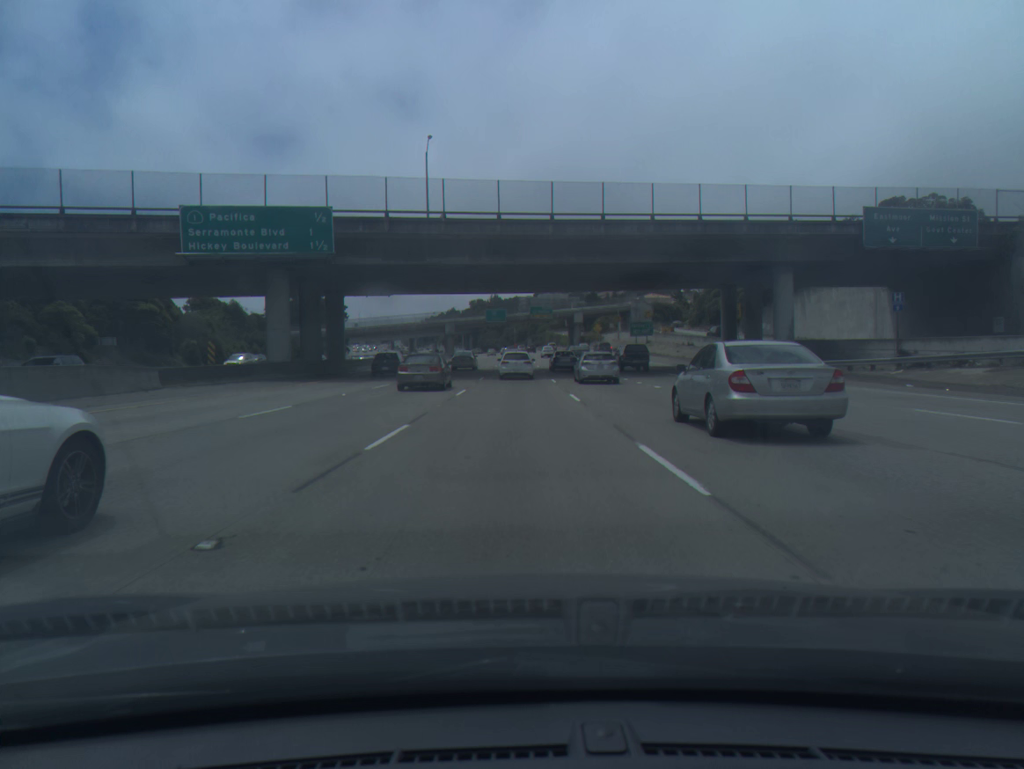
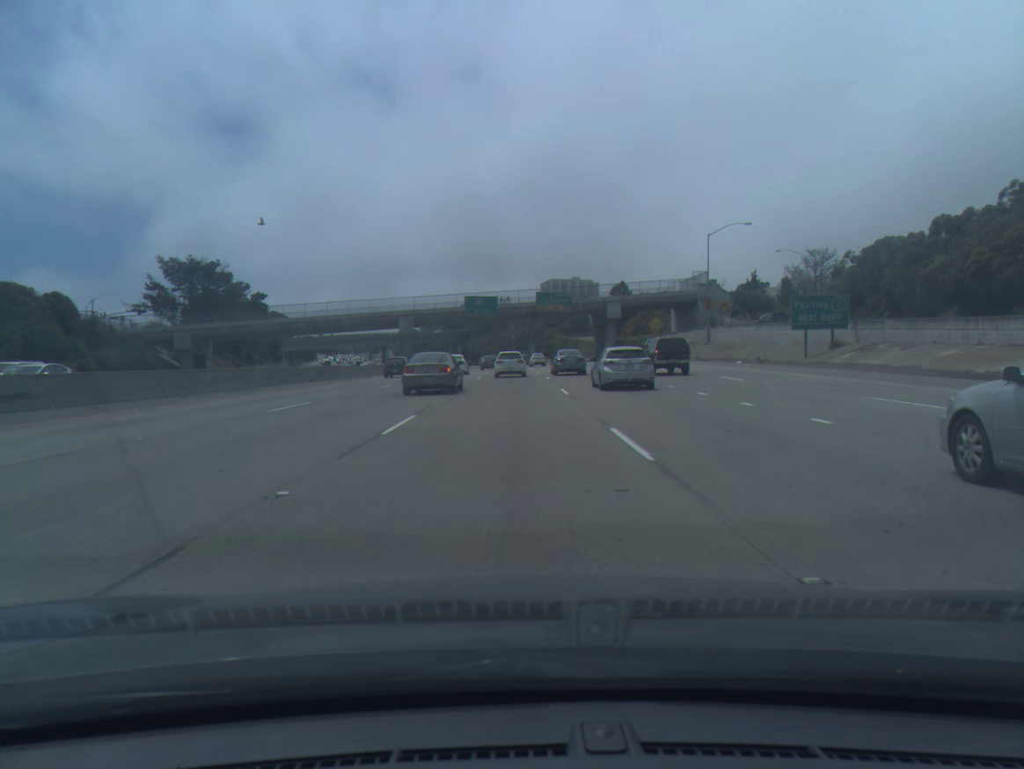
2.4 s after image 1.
(-0.3, +70.8) m; 0°
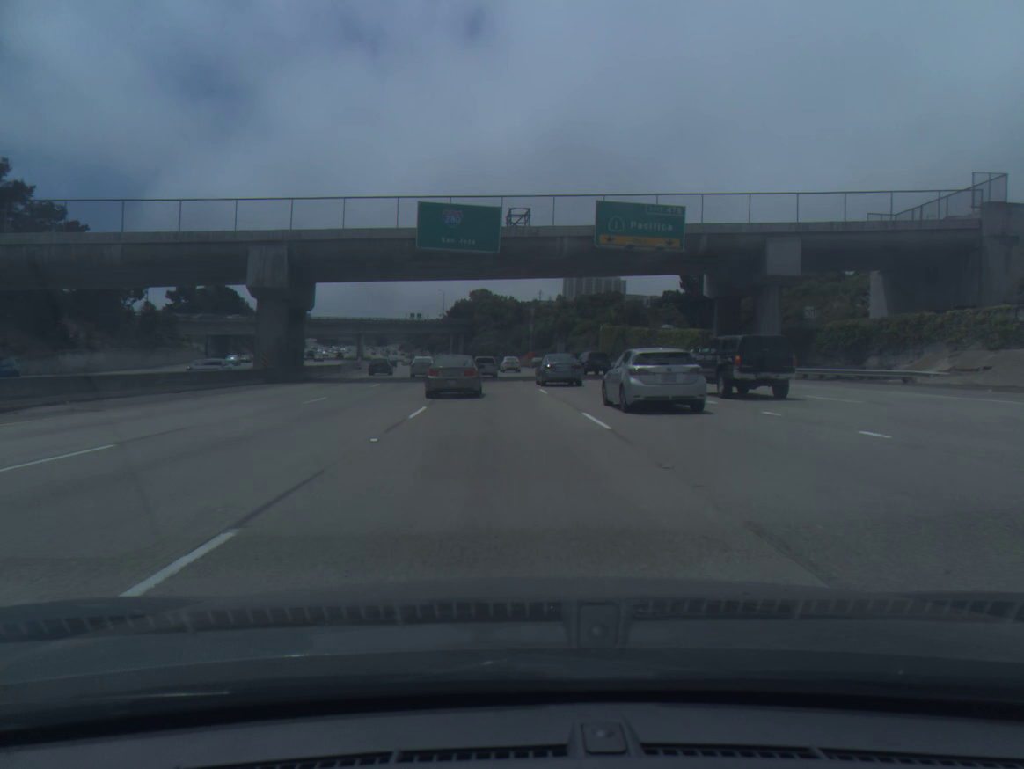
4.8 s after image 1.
(-0.6, +69.3) m; -1°
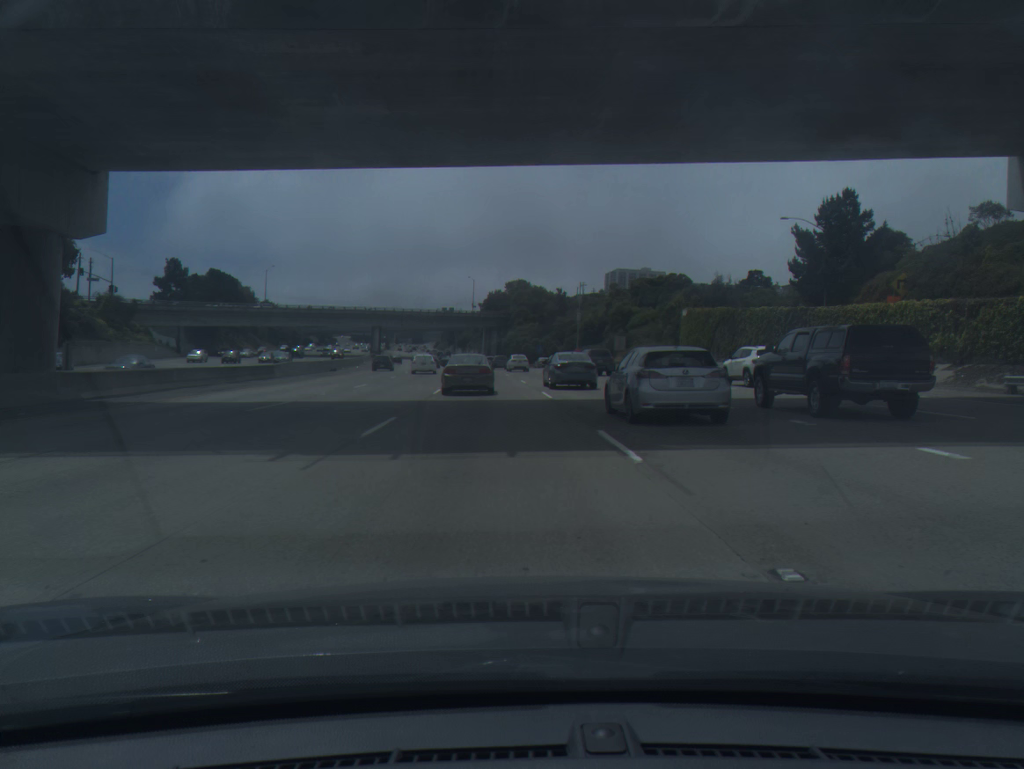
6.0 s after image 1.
(-0.7, +33.6) m; -3°
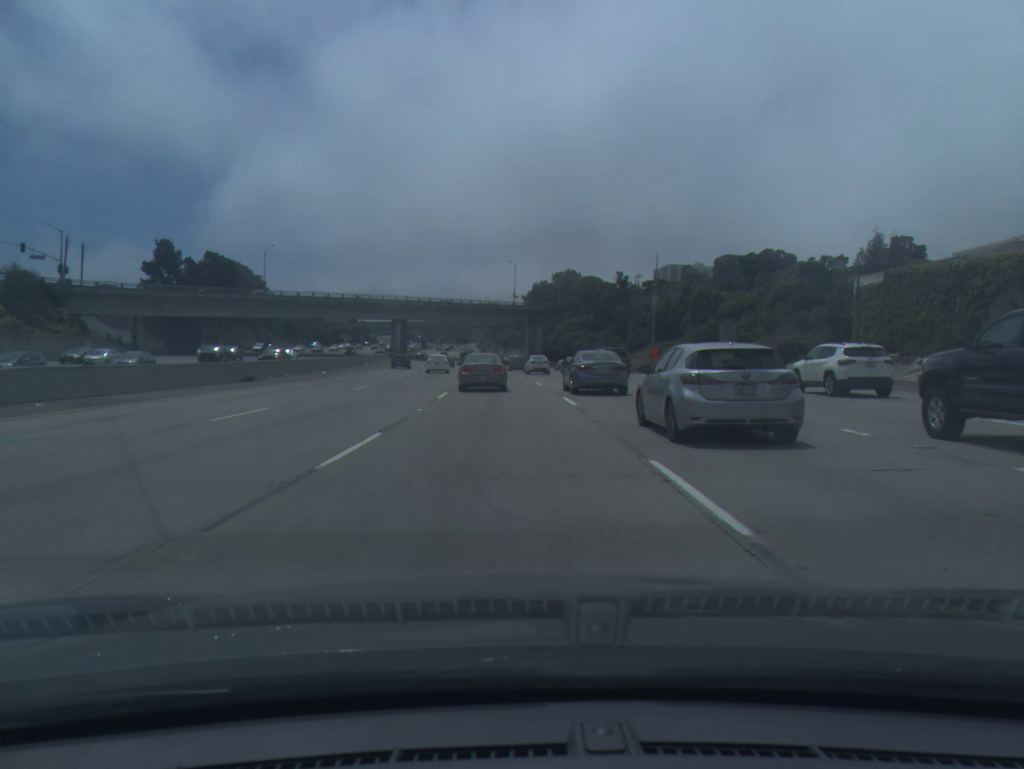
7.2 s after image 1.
(-0.9, +32.8) m; -3°
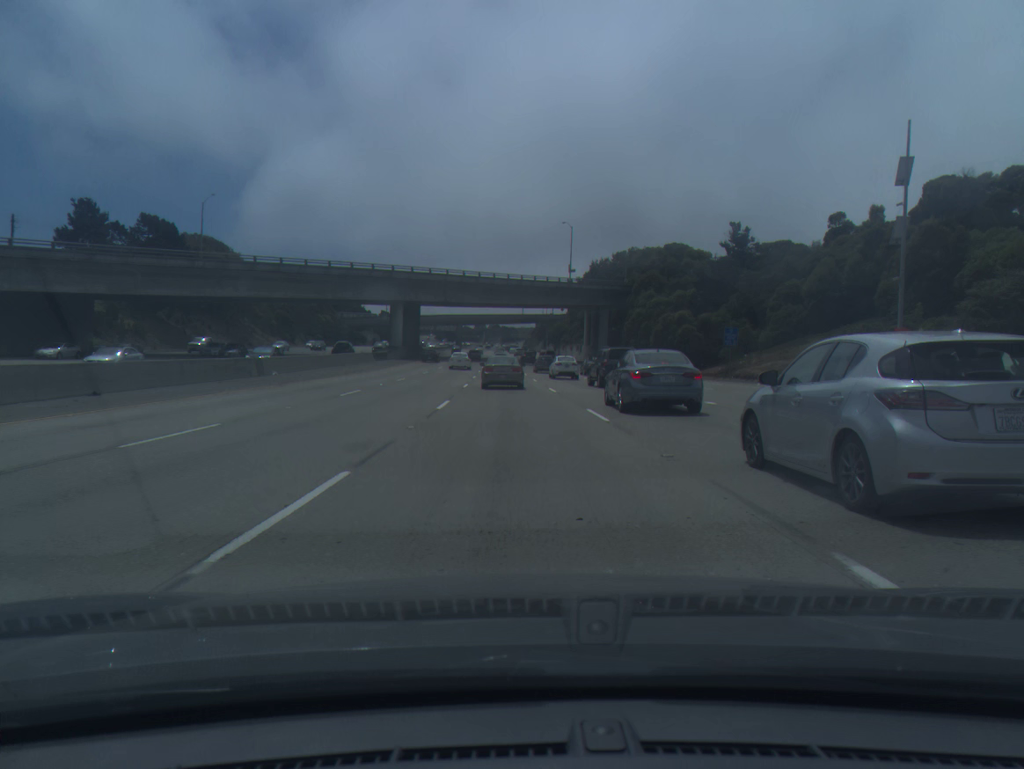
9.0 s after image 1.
(-1.6, +48.1) m; -4°
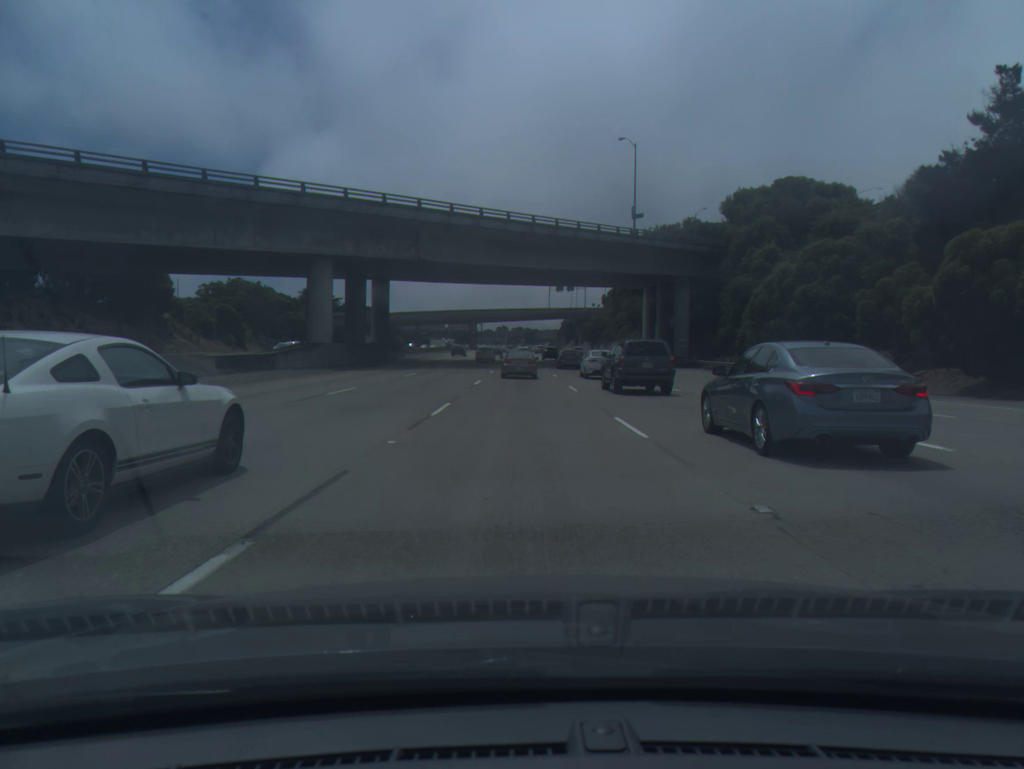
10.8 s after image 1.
(-1.0, +47.2) m; -2°
